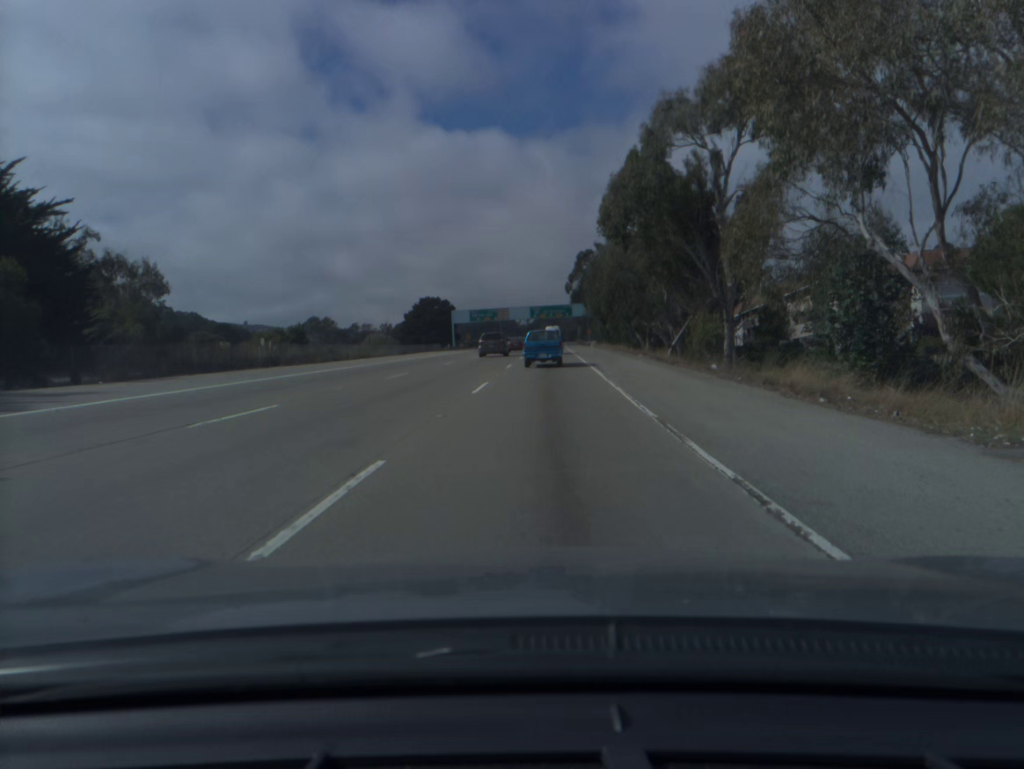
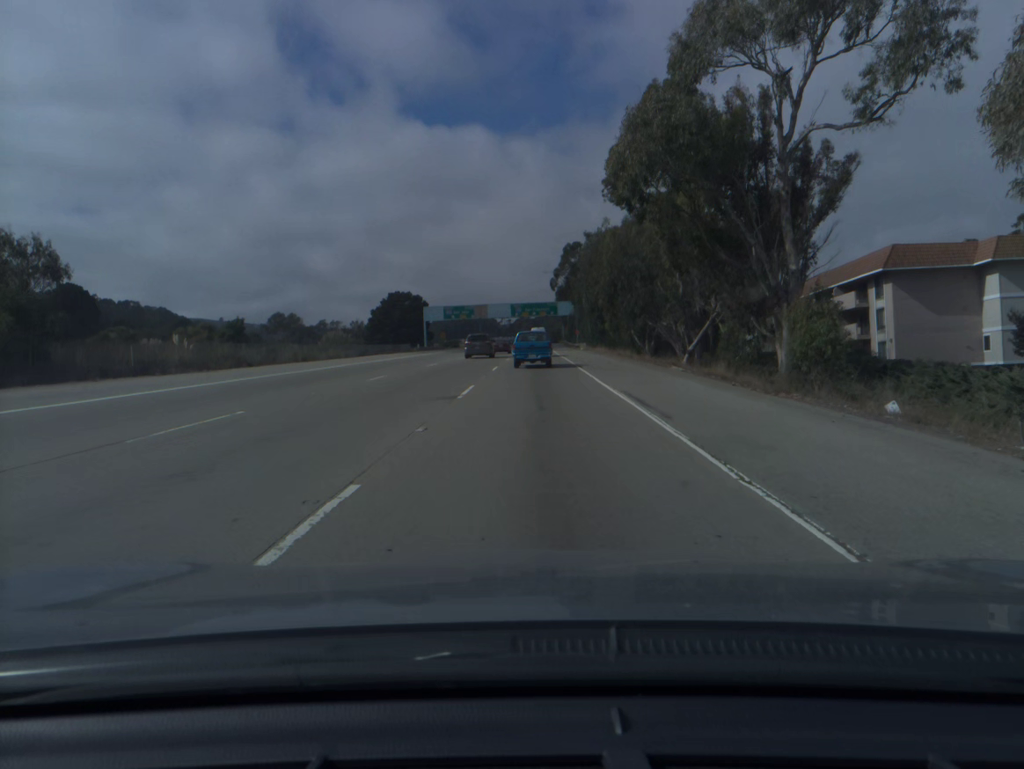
(+0.2, +15.9) m; +1°
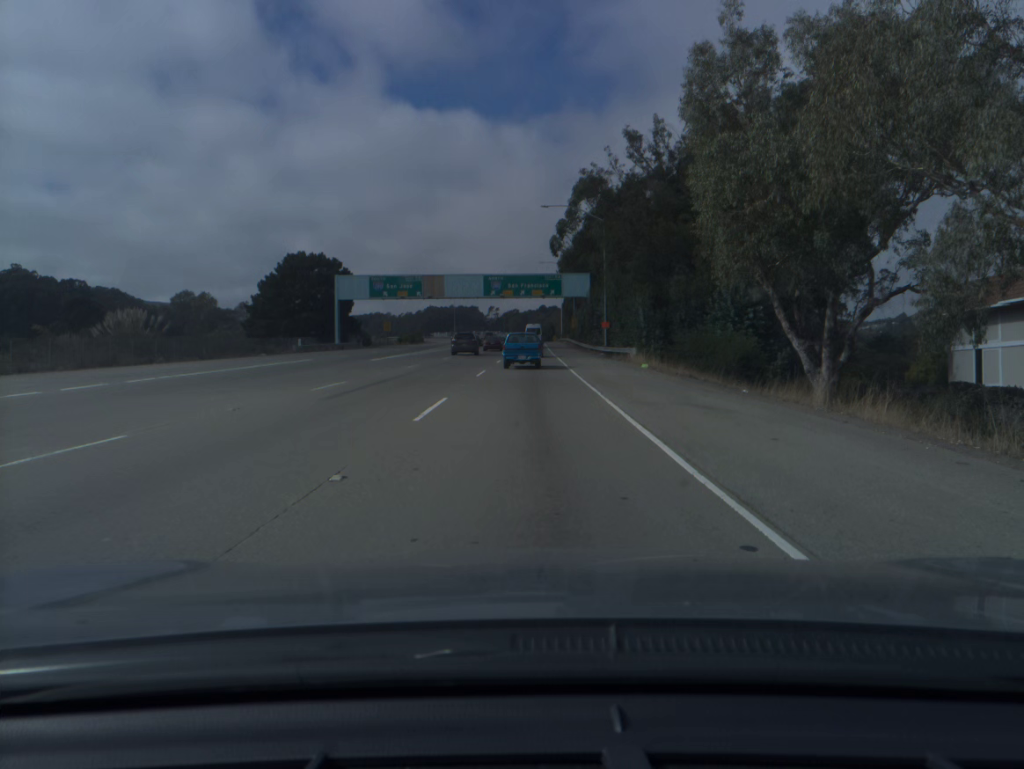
(+0.8, +62.3) m; +1°
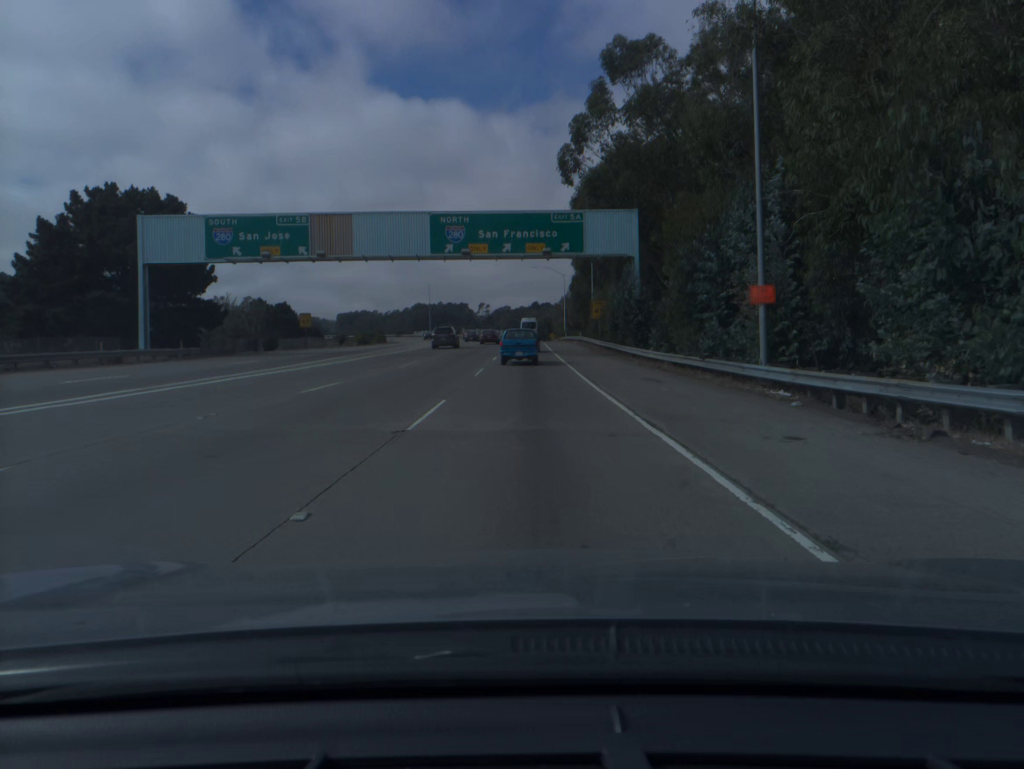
(+0.2, +44.8) m; +1°
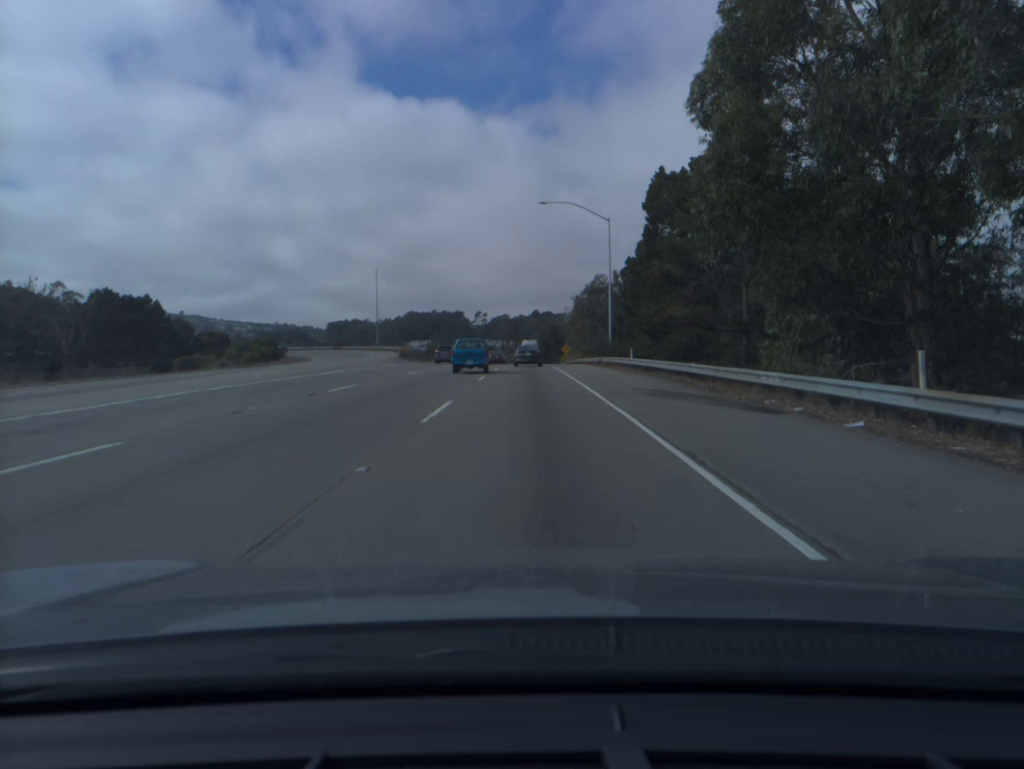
(0.0, +70.4) m; 0°
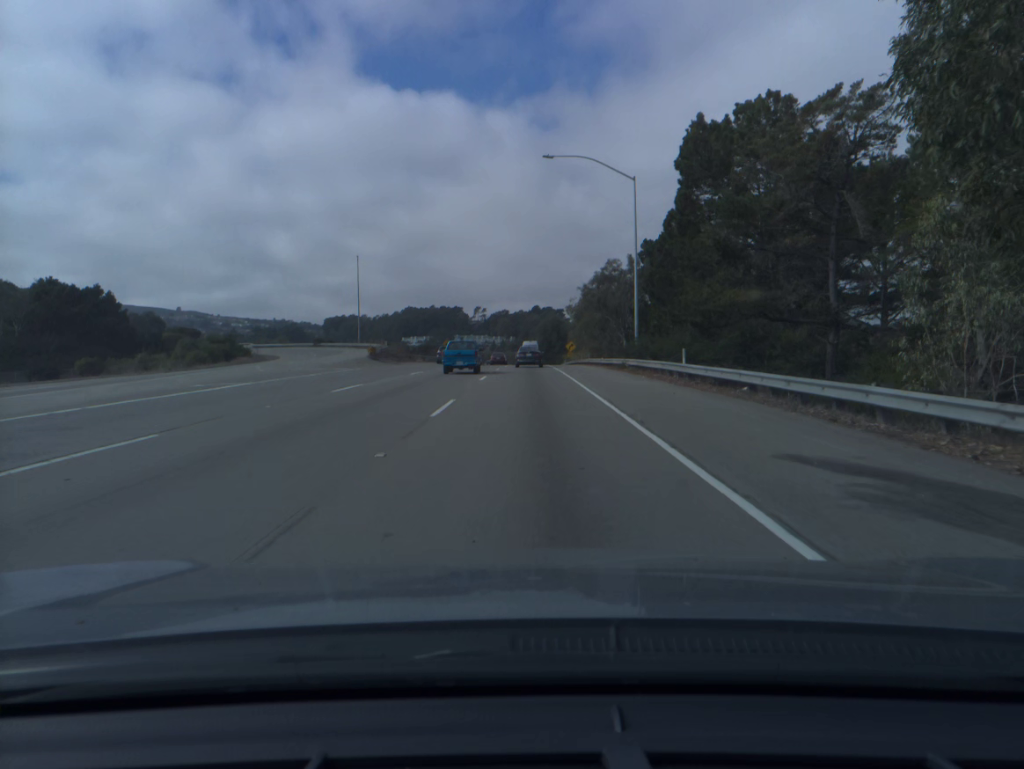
(0.0, +13.6) m; 0°
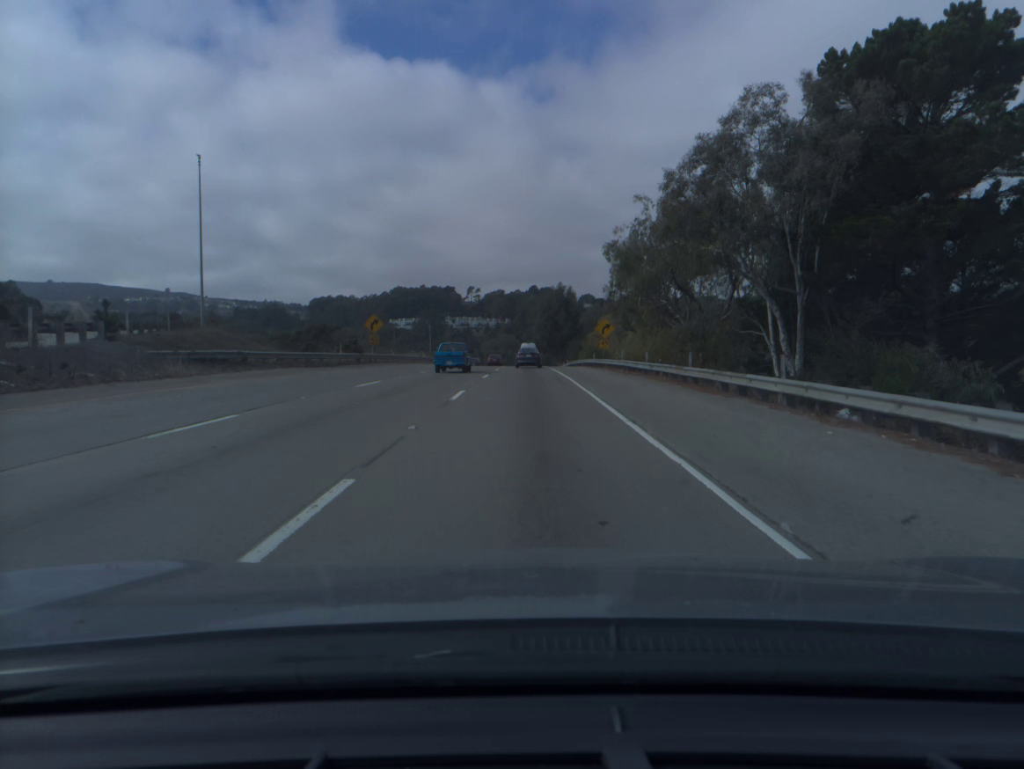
(+0.1, +54.6) m; 0°
